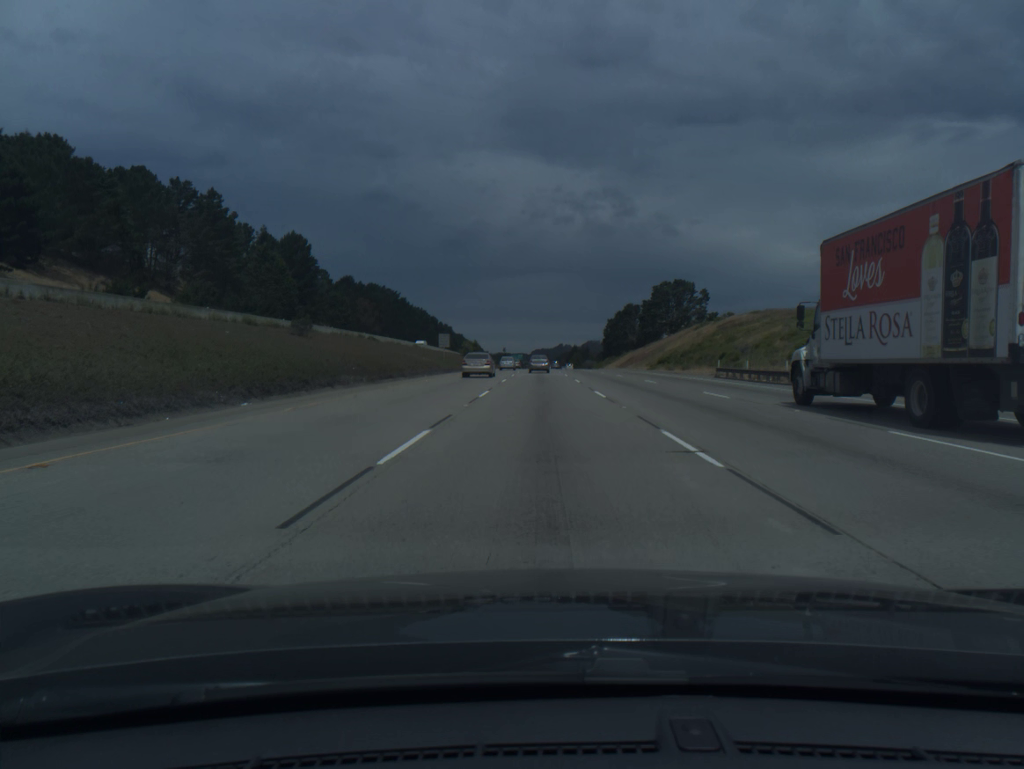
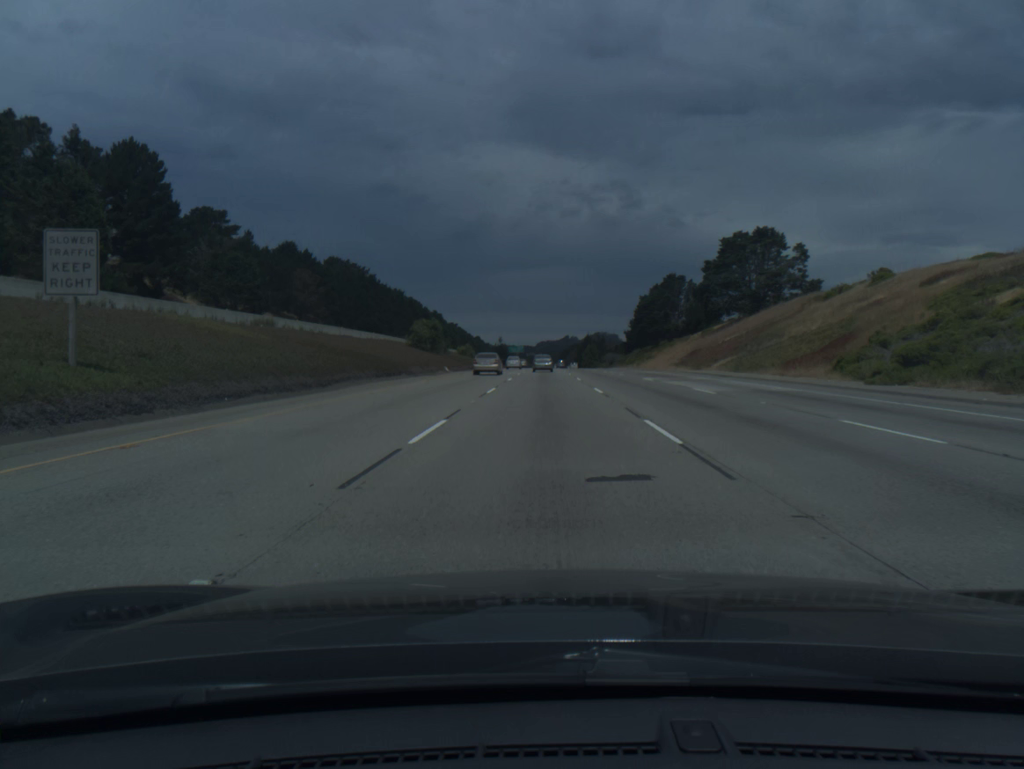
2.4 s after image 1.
(-0.2, +71.0) m; 0°
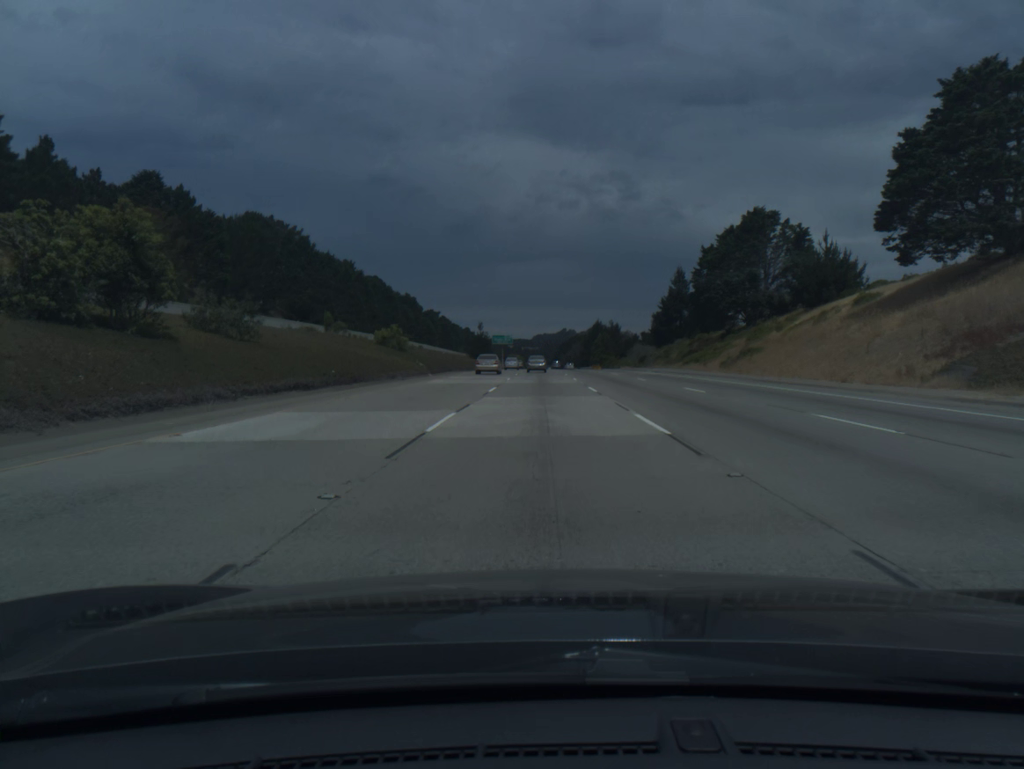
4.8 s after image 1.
(+0.1, +71.5) m; 0°
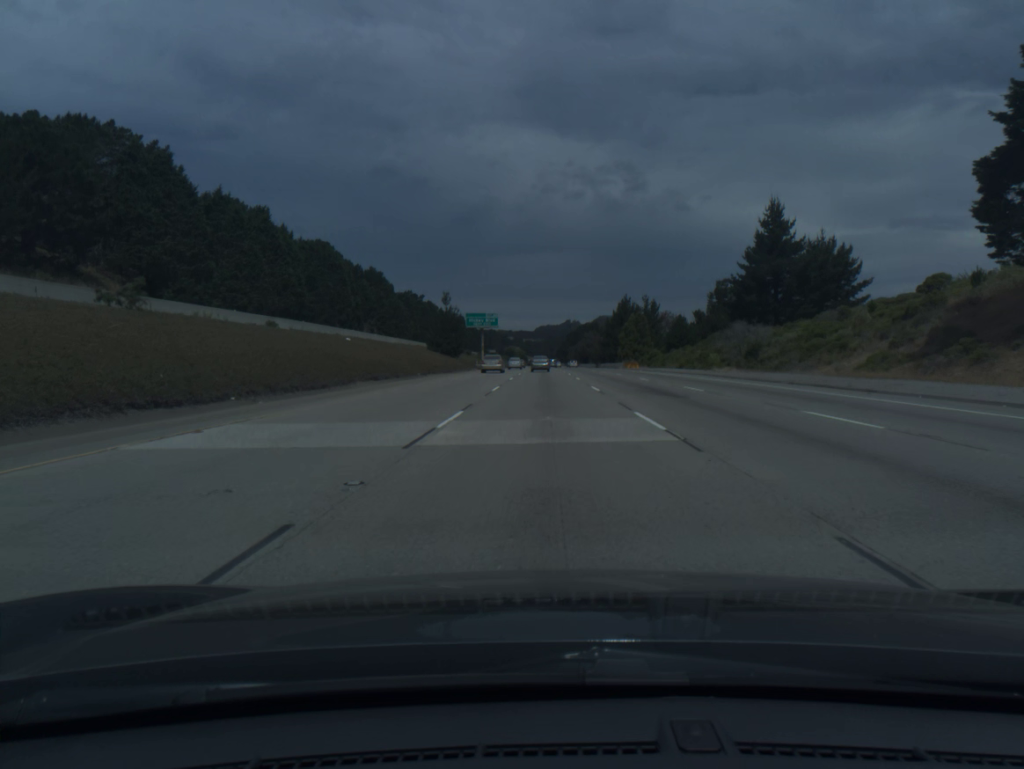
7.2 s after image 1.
(-0.2, +72.3) m; 0°
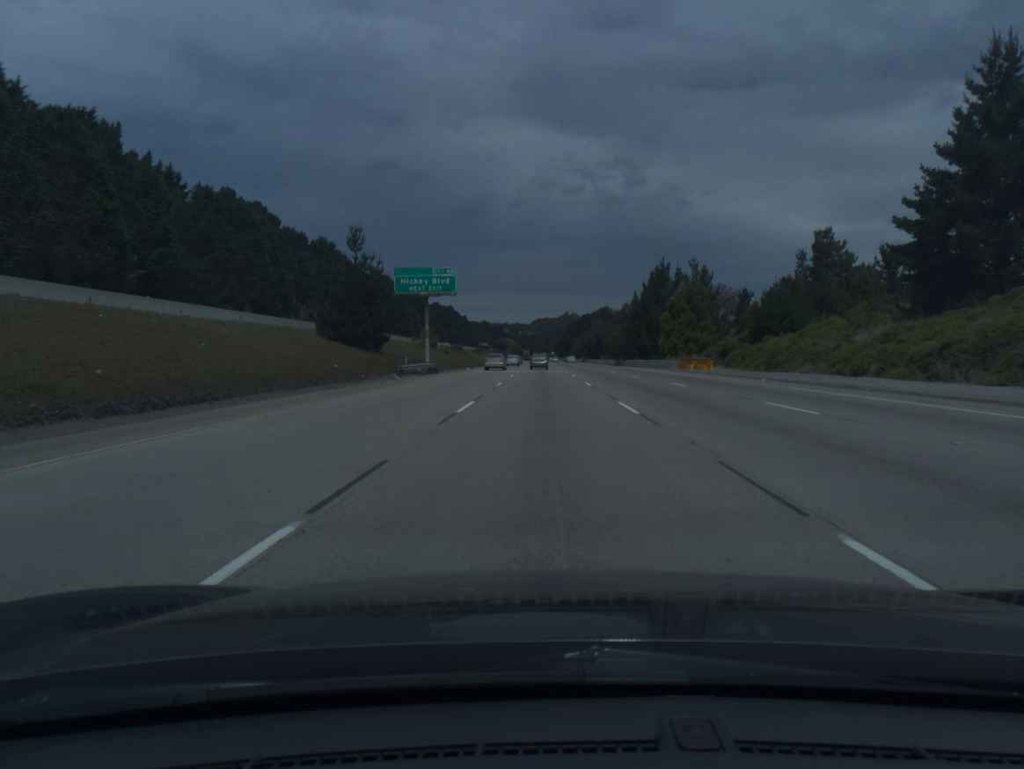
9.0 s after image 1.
(+0.1, +55.0) m; 0°
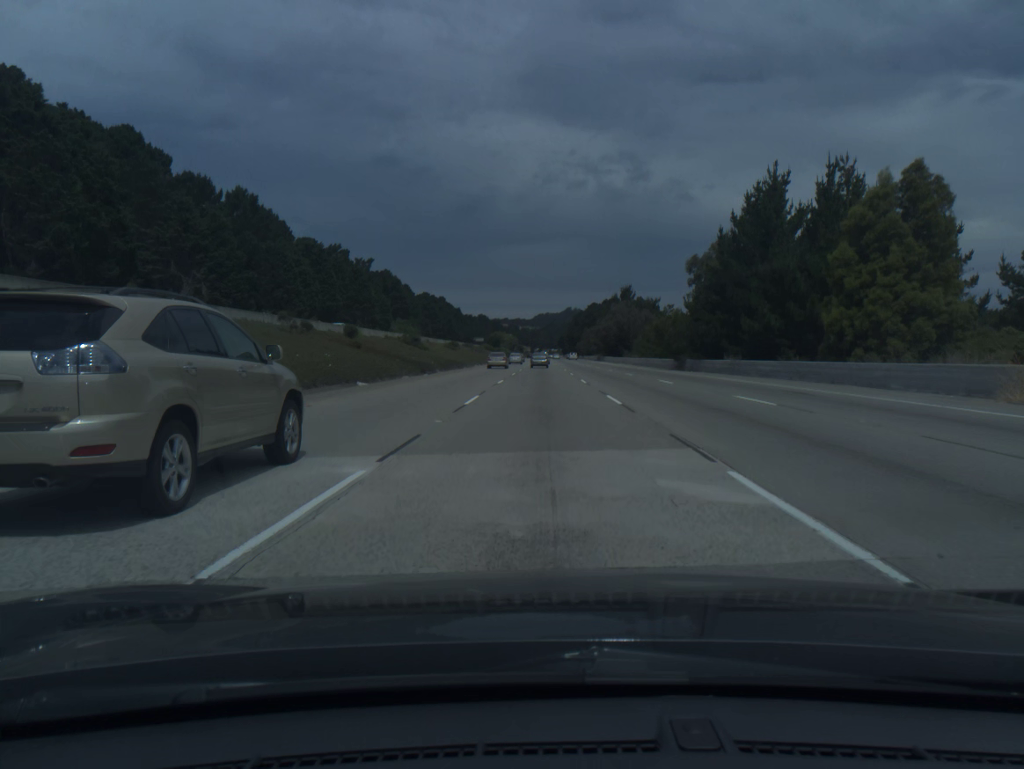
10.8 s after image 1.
(0.0, +55.8) m; 0°
